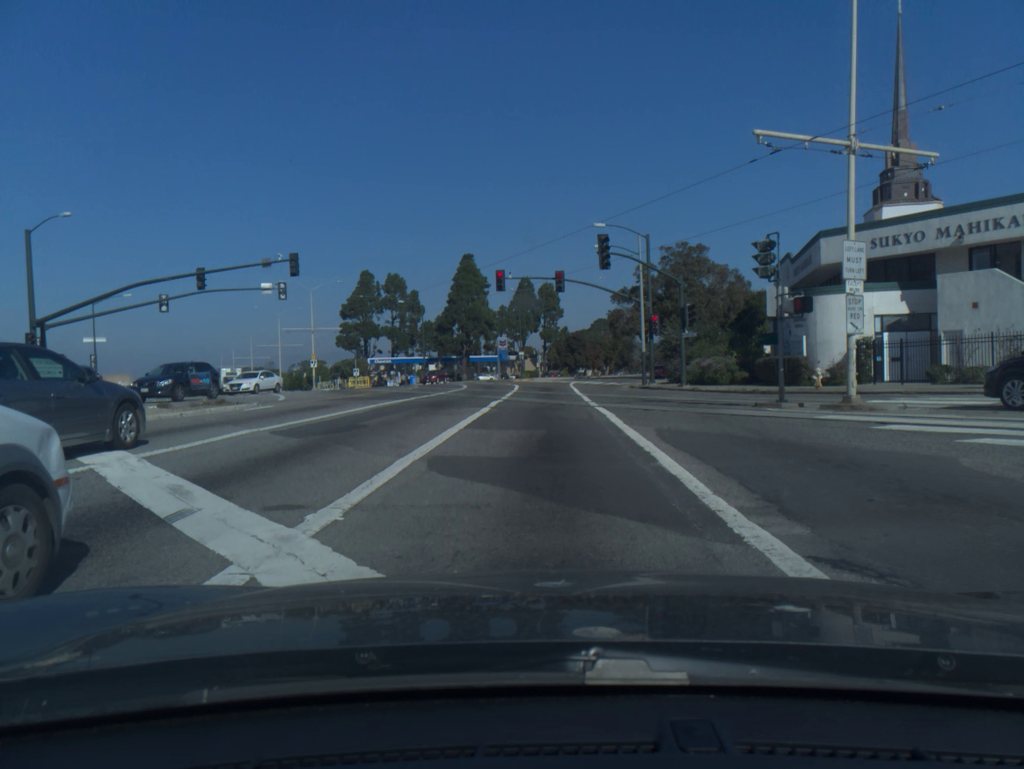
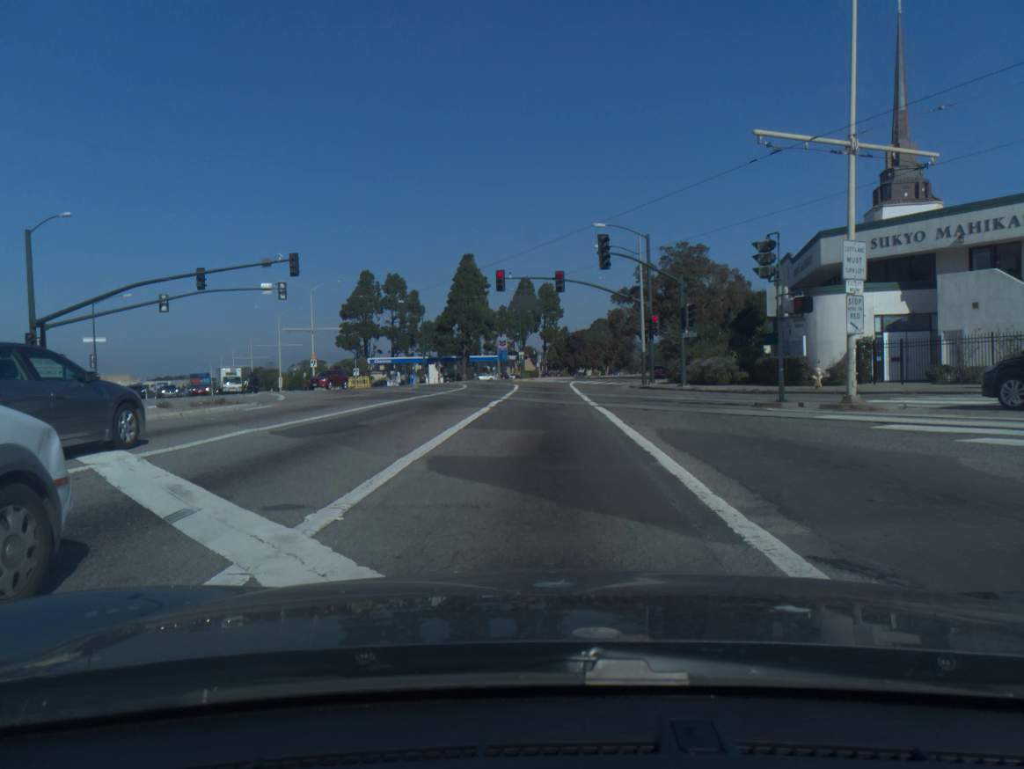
(0.0, 0.0) m; 0°
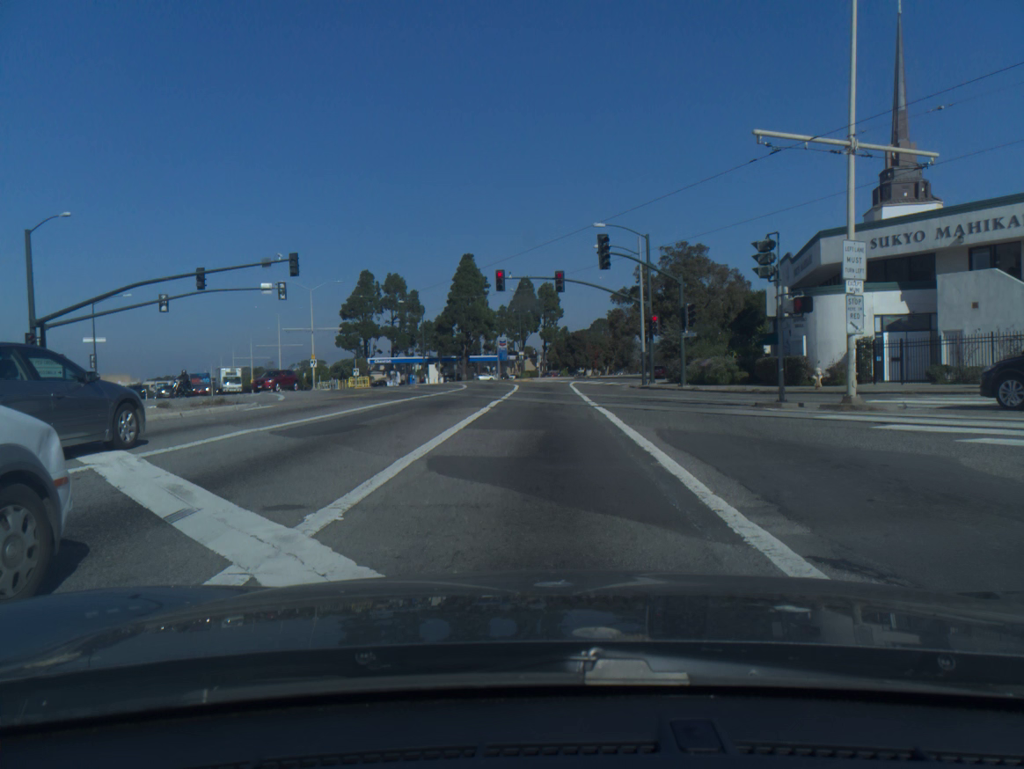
(0.0, 0.0) m; 0°
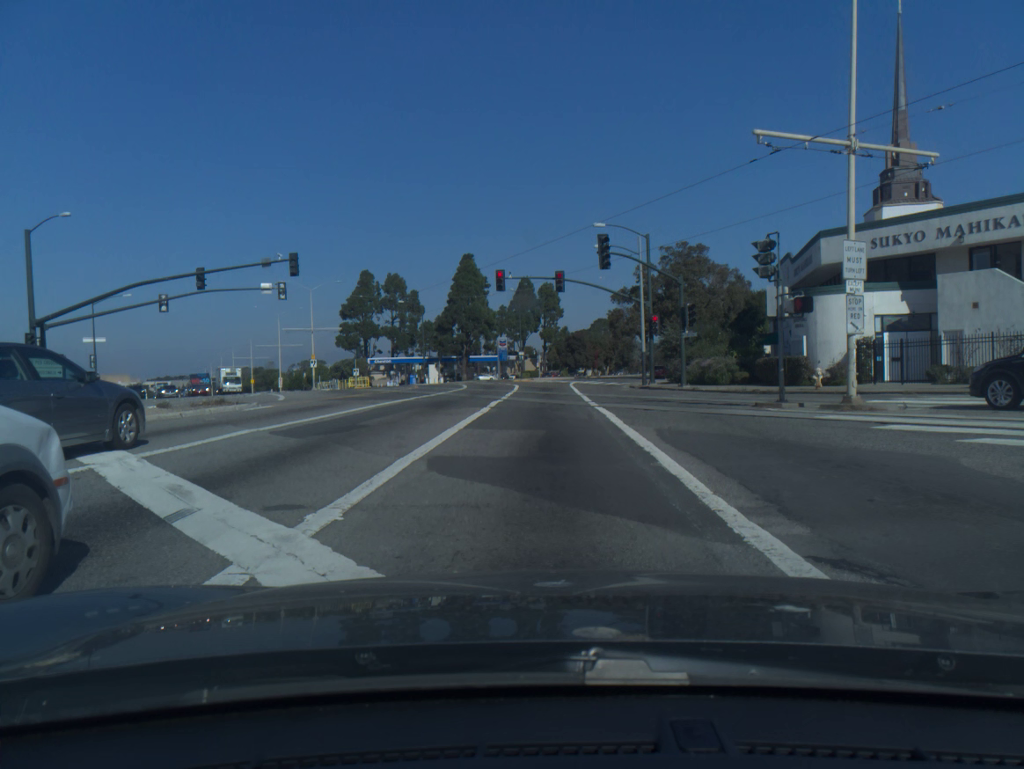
(0.0, 0.0) m; 0°
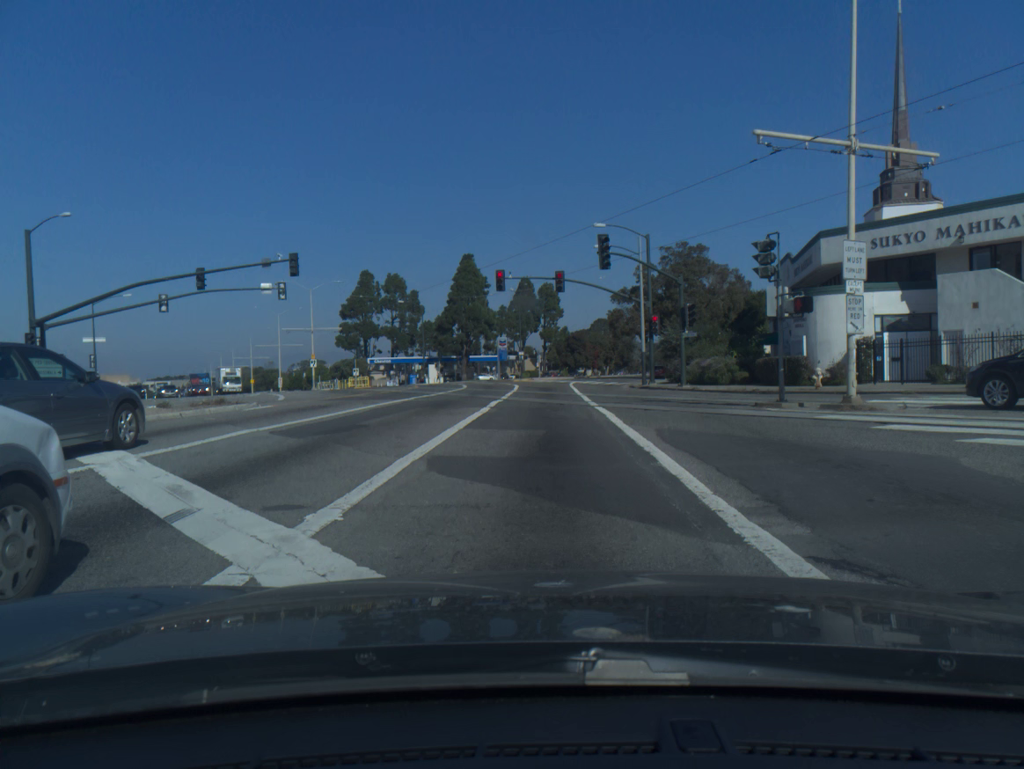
(0.0, 0.0) m; 0°
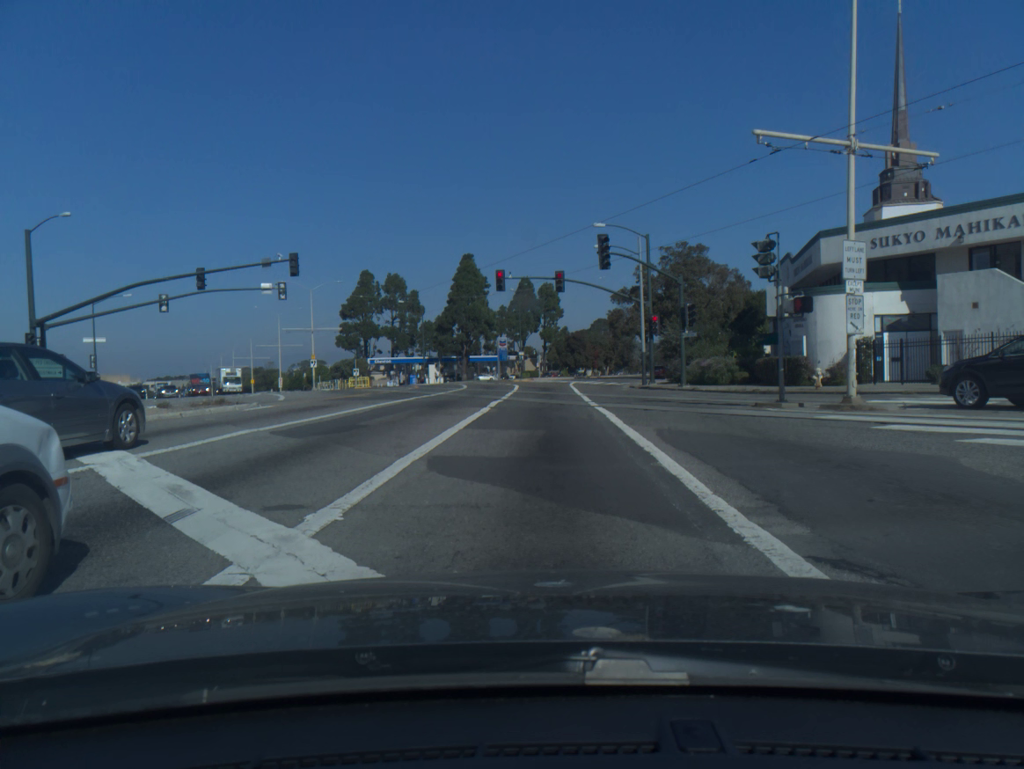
(0.0, 0.0) m; 0°
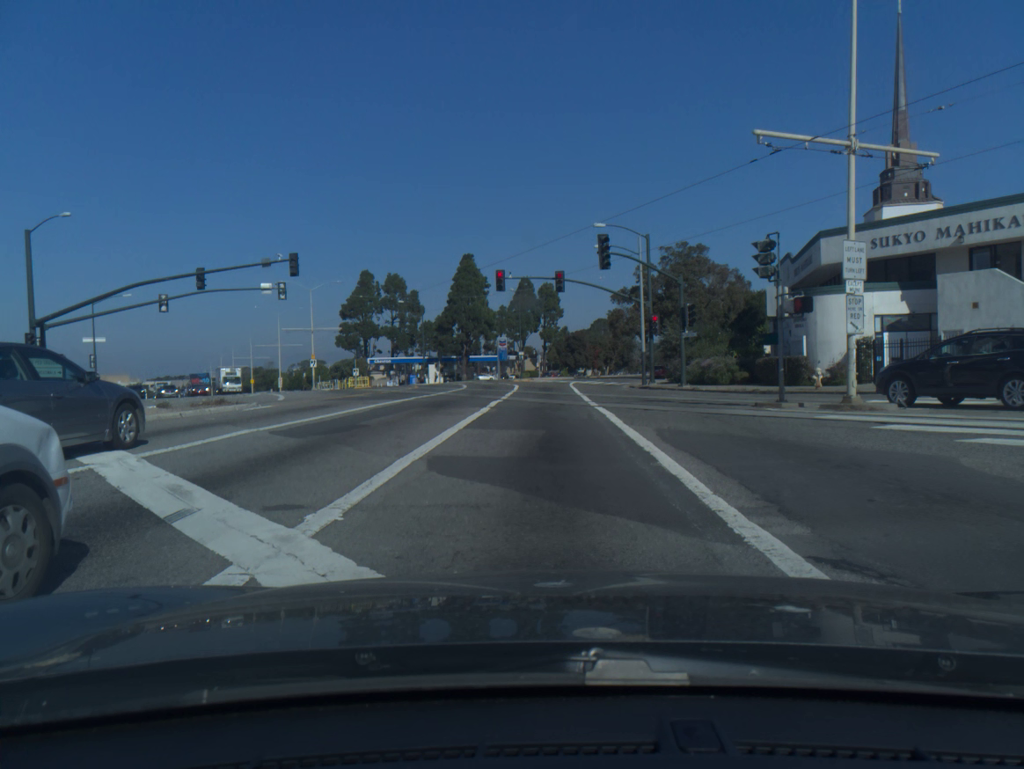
(0.0, 0.0) m; 0°
